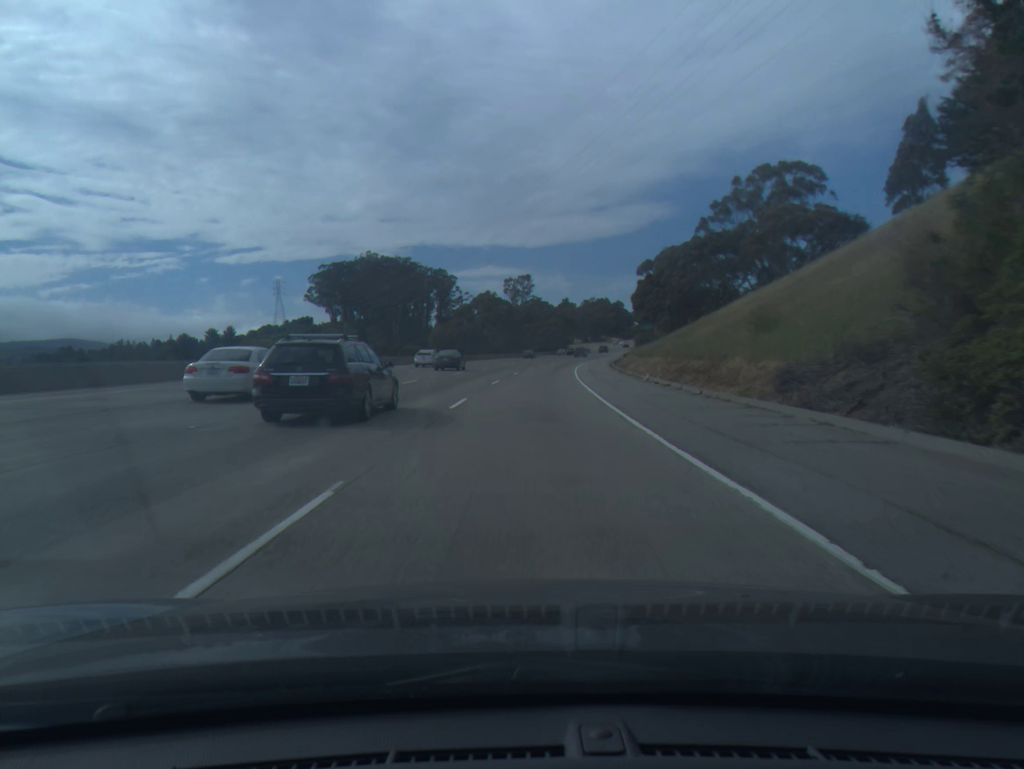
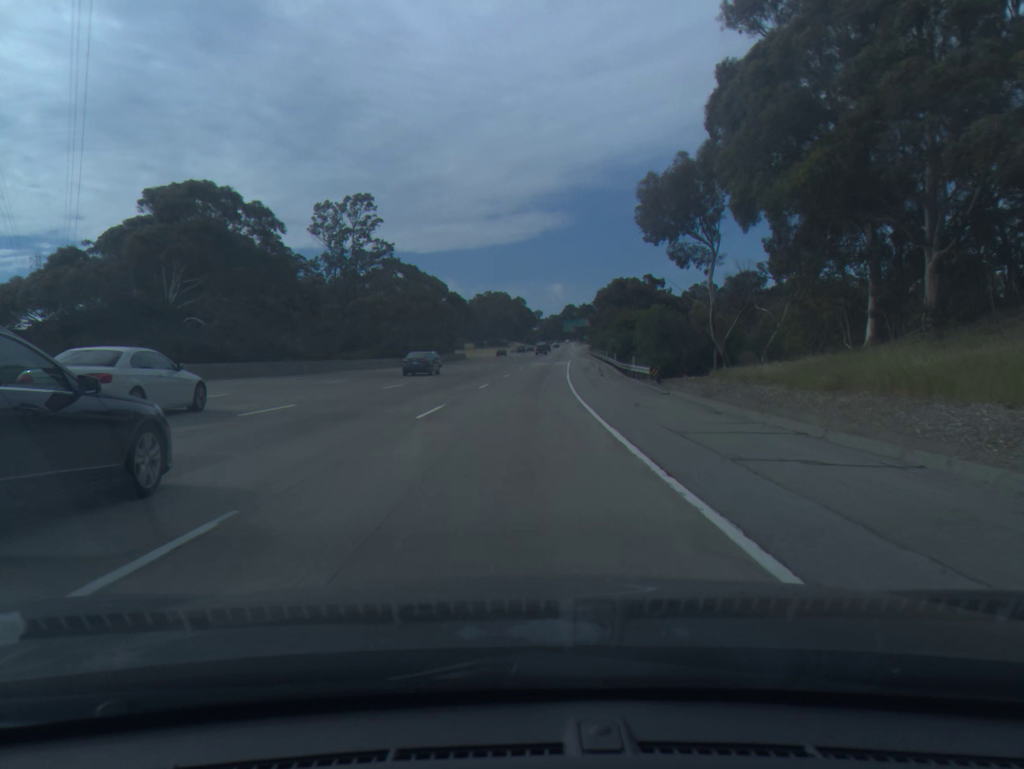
(+7.6, +102.7) m; +8°
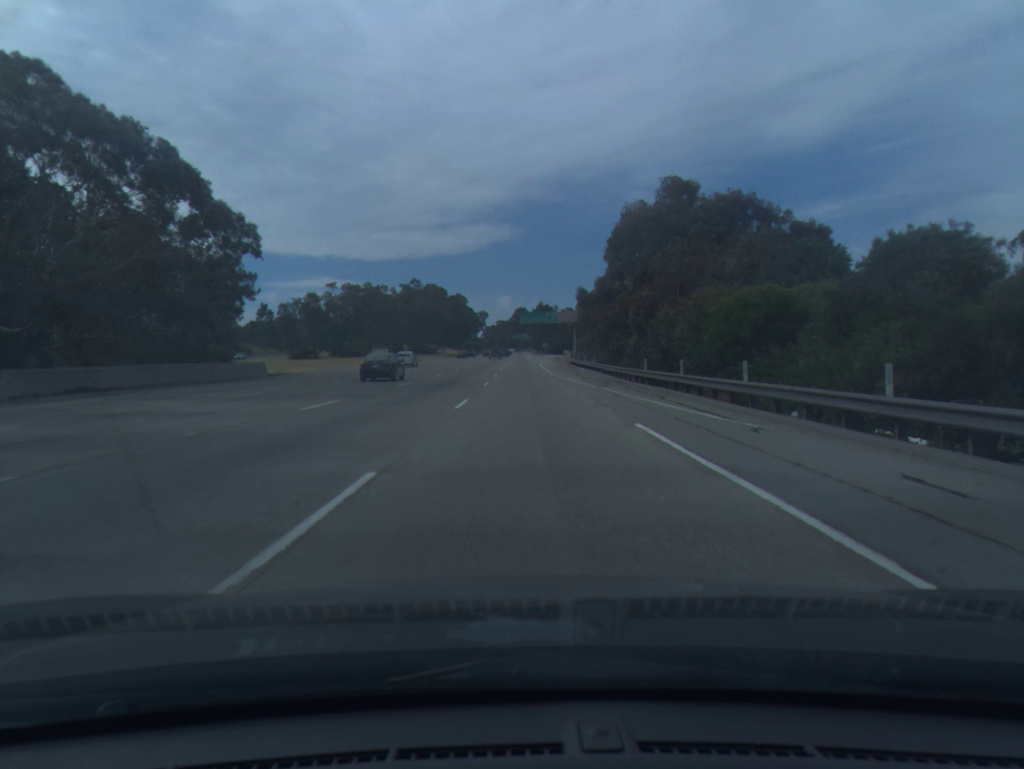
(+3.5, +84.9) m; +4°
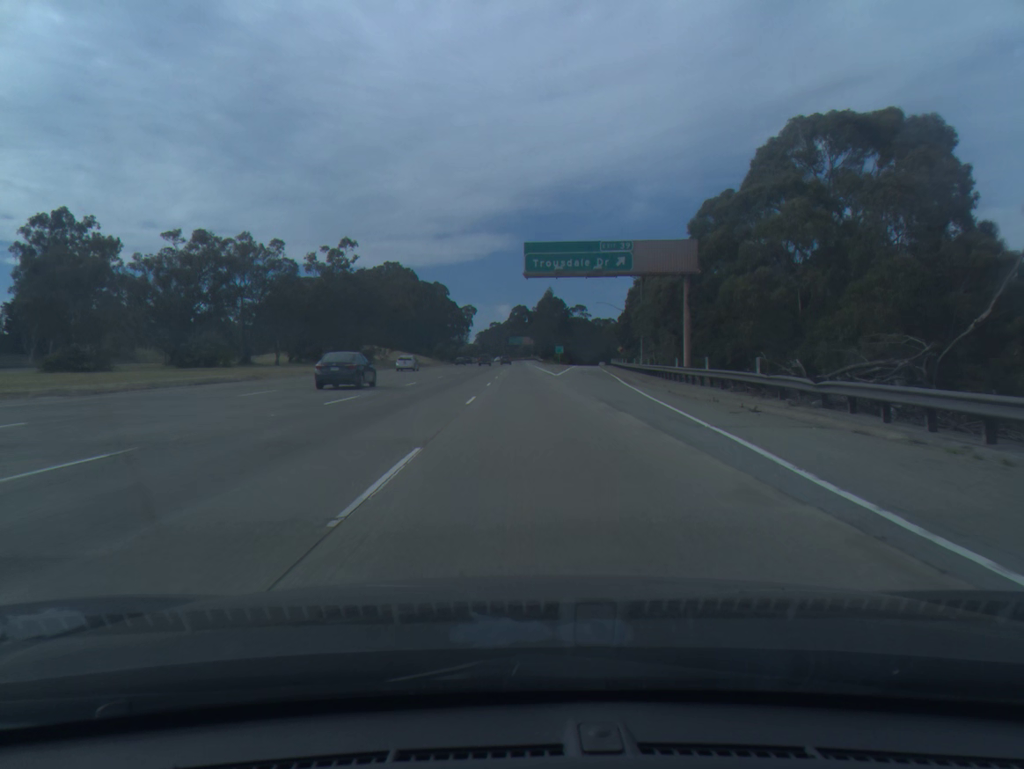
(-0.2, +86.2) m; 0°
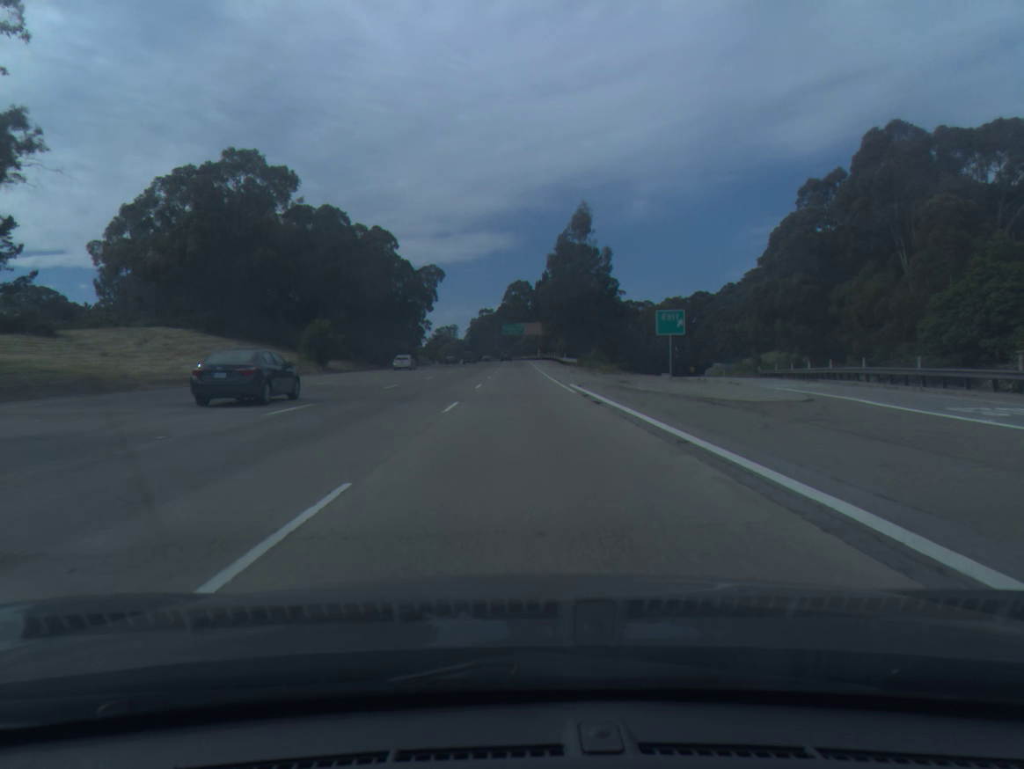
(+0.1, +106.4) m; 0°
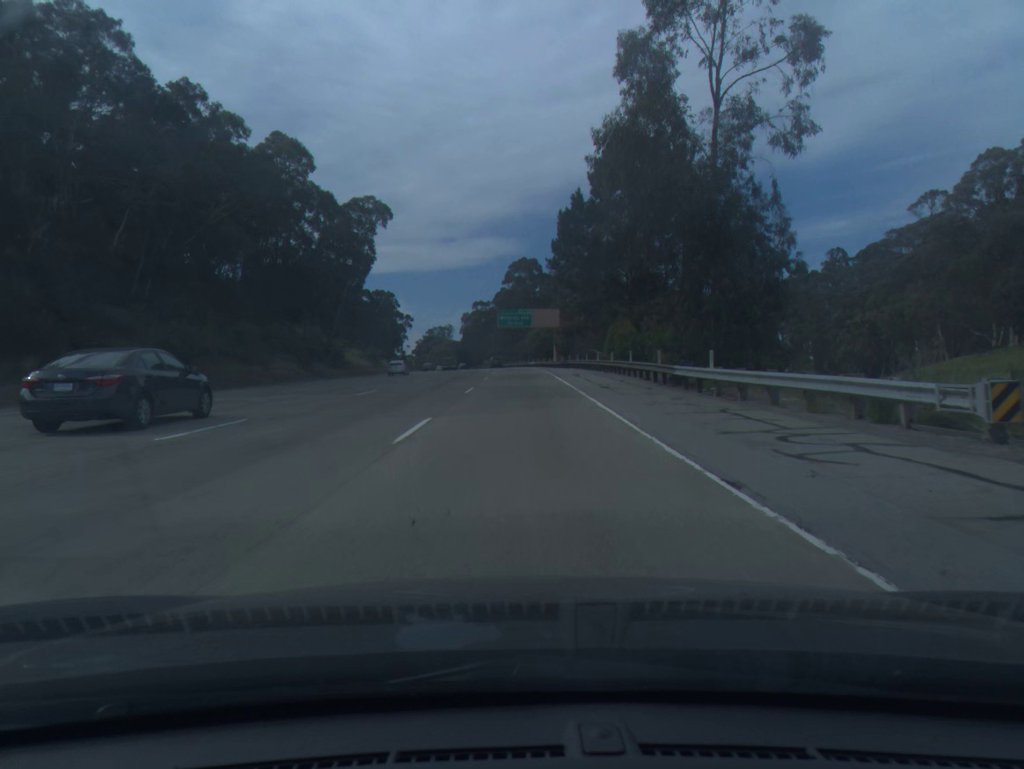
(-0.1, +63.7) m; 0°
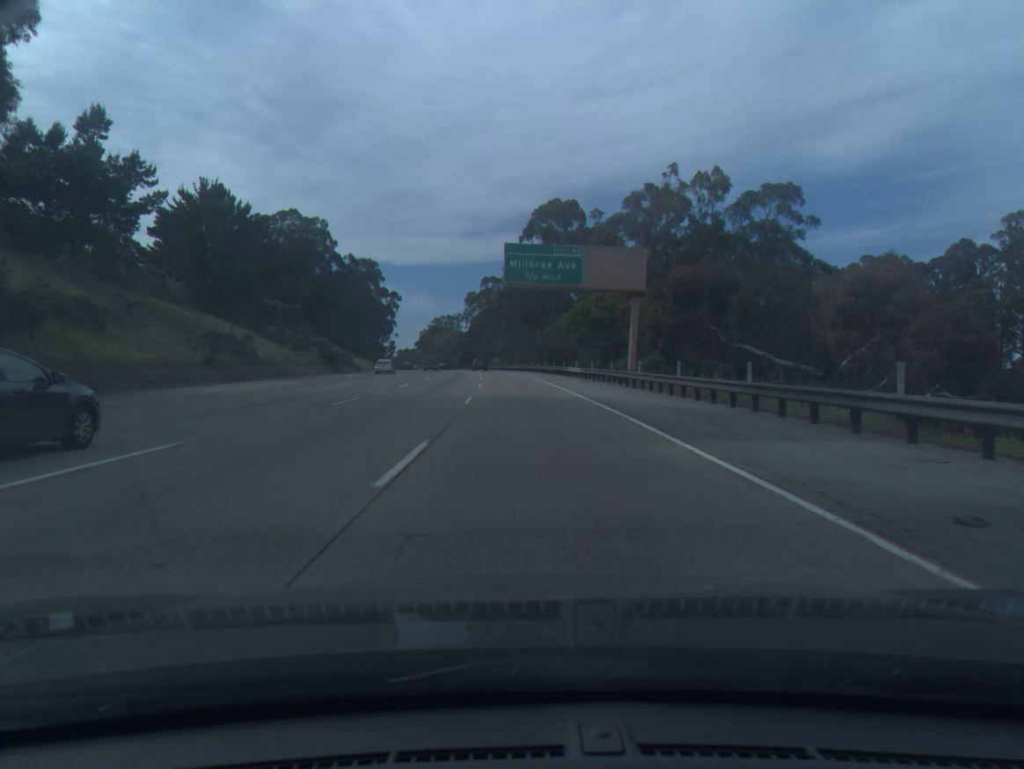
(-0.6, +62.6) m; -1°
